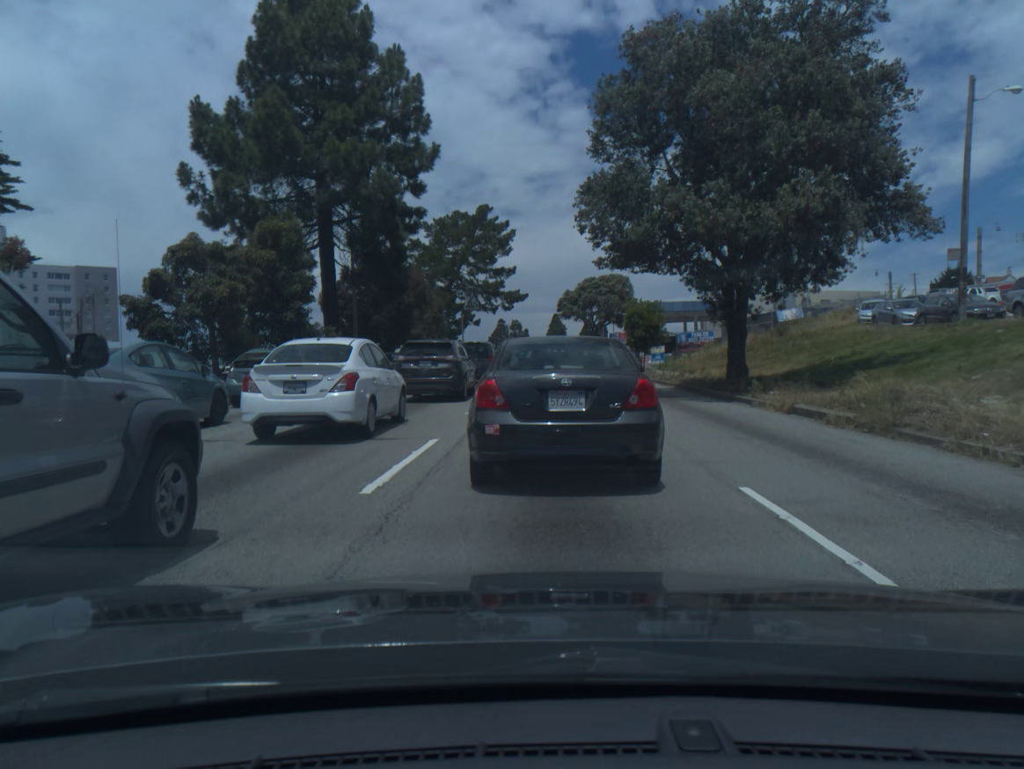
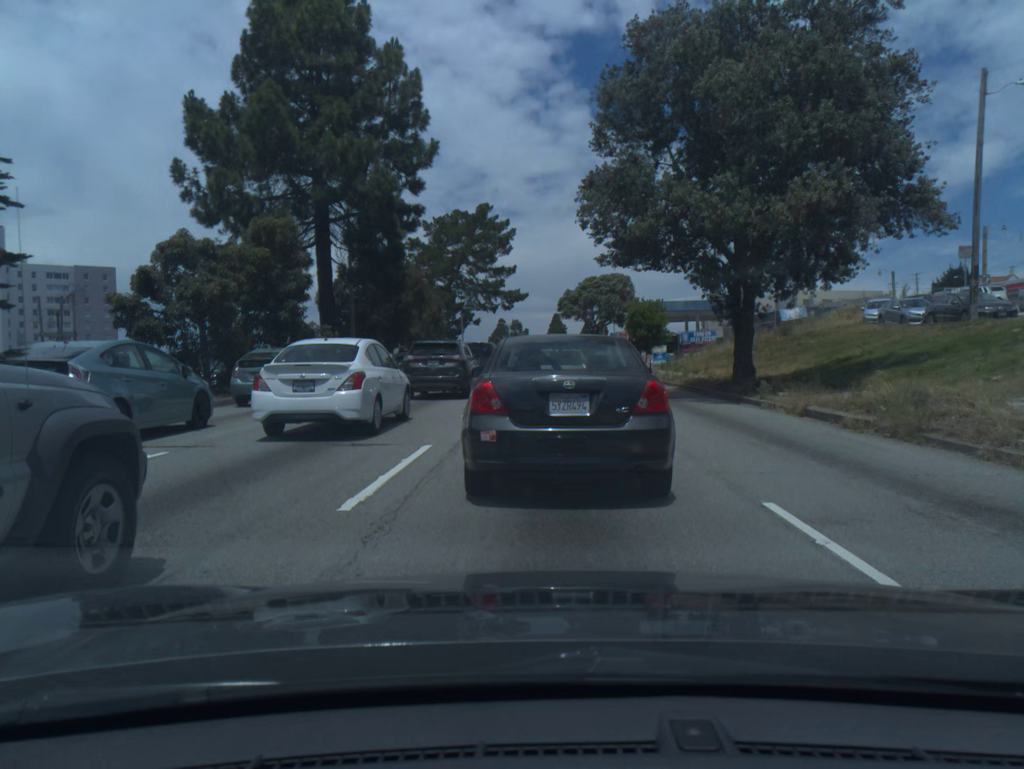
(0.0, +0.8) m; 0°
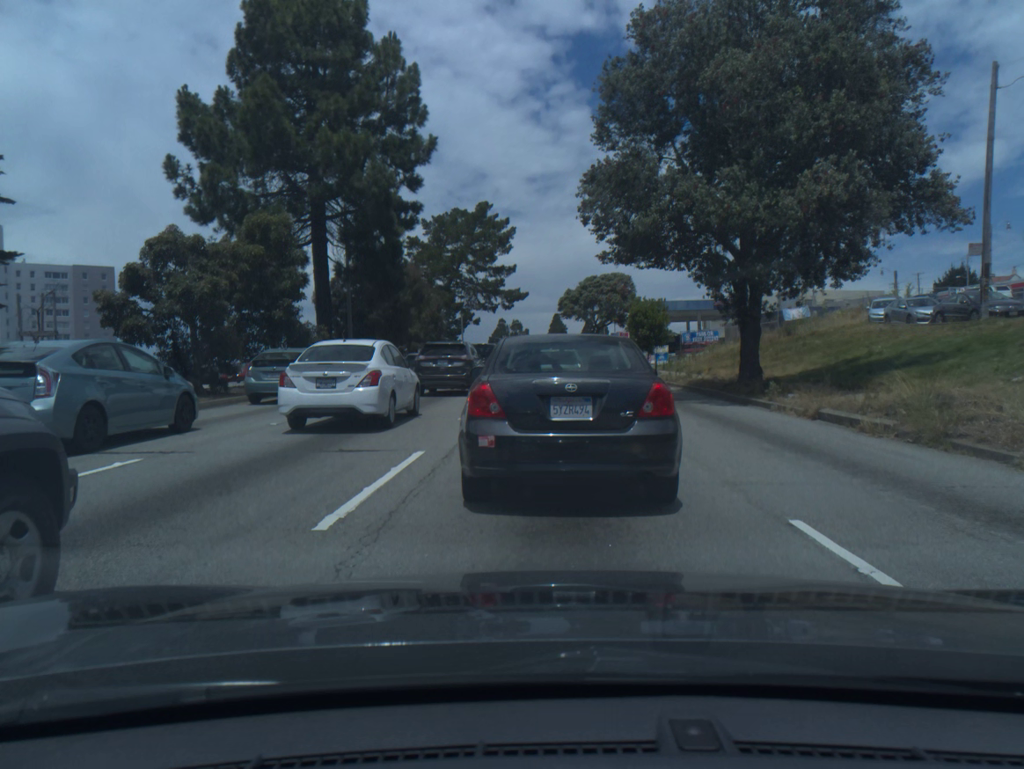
(0.0, +0.7) m; 0°
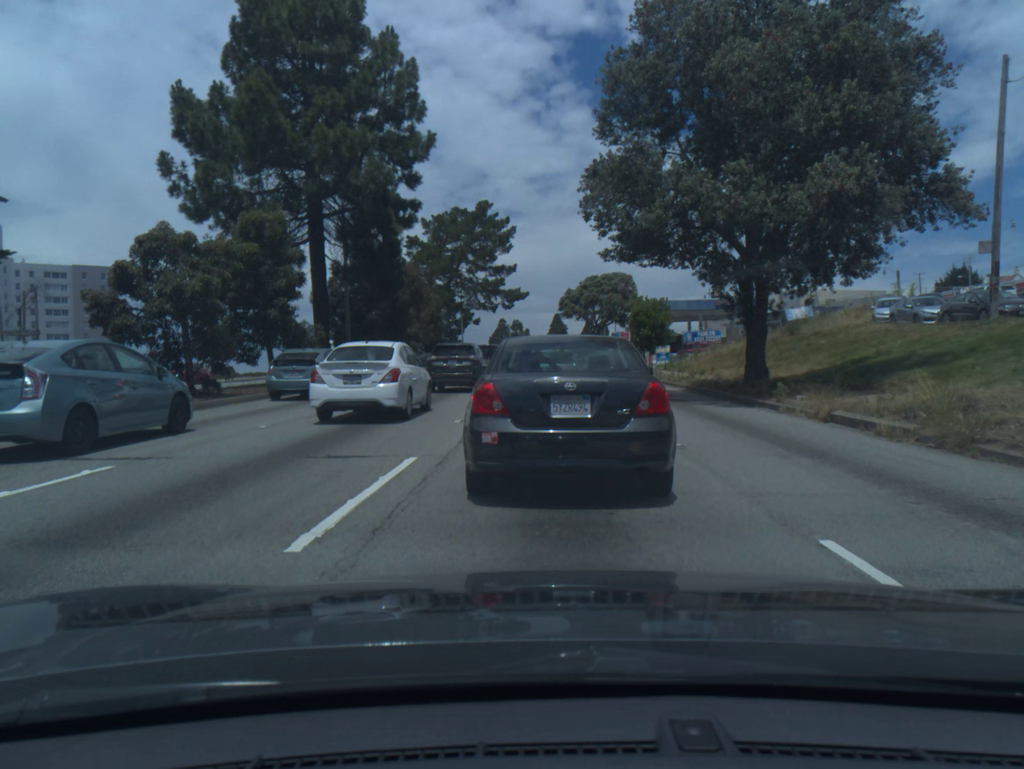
(0.0, +0.6) m; 0°
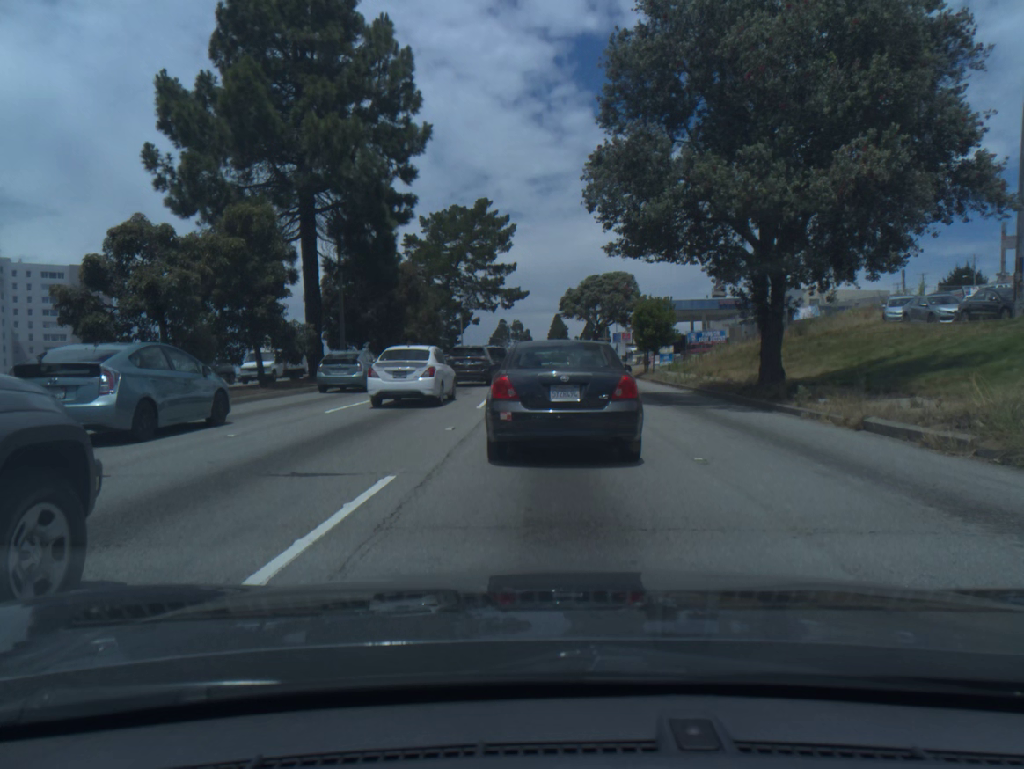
(0.0, +1.4) m; 0°
